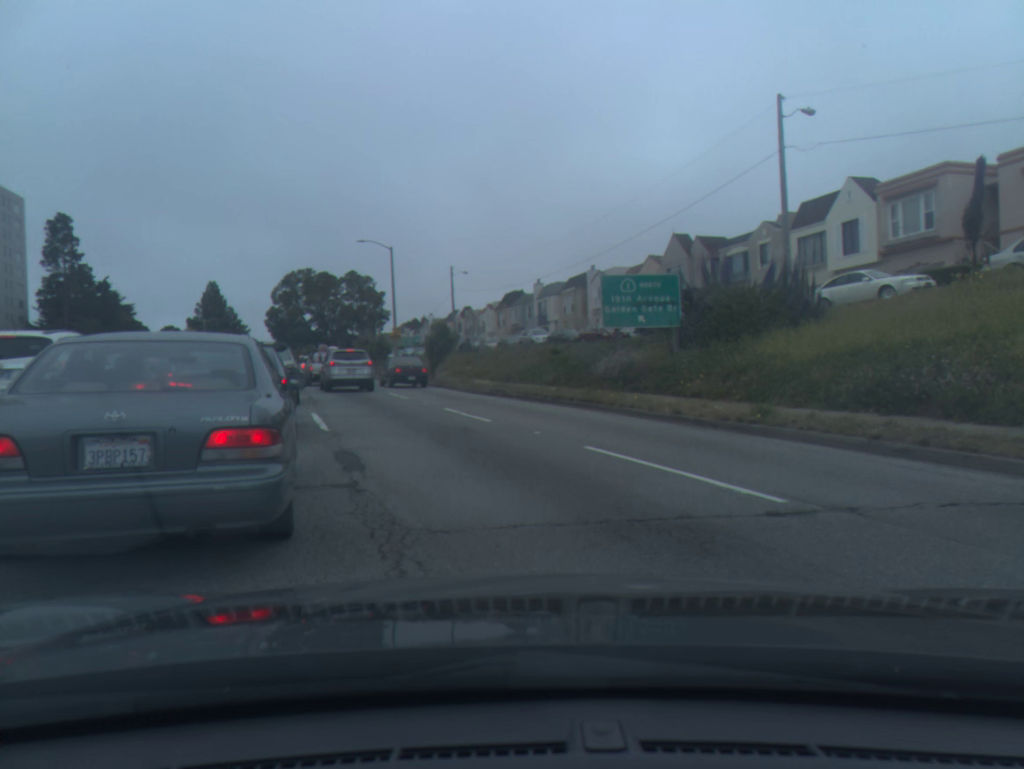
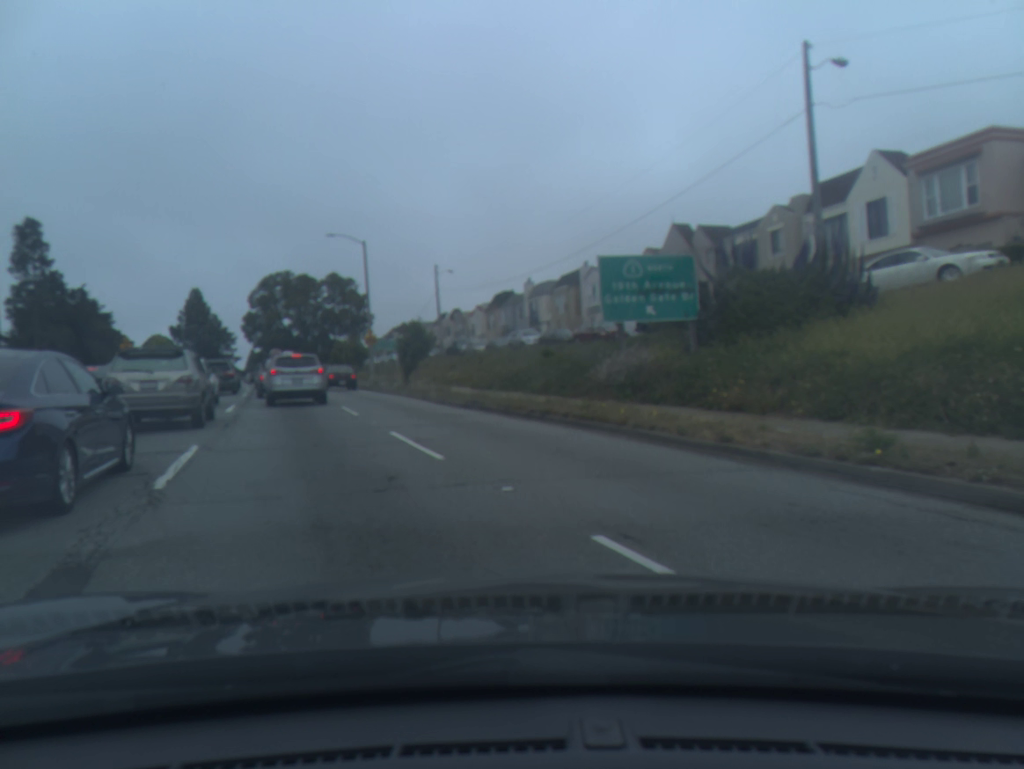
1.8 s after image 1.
(-0.4, +5.2) m; -12°
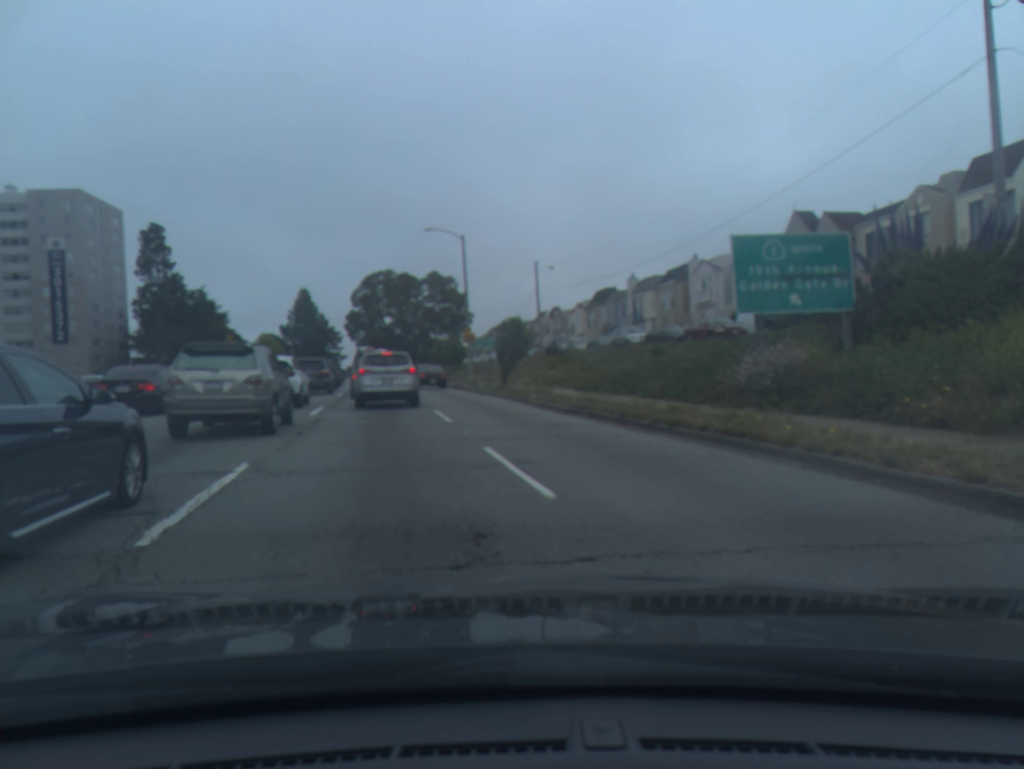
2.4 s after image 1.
(-0.2, +2.9) m; -8°
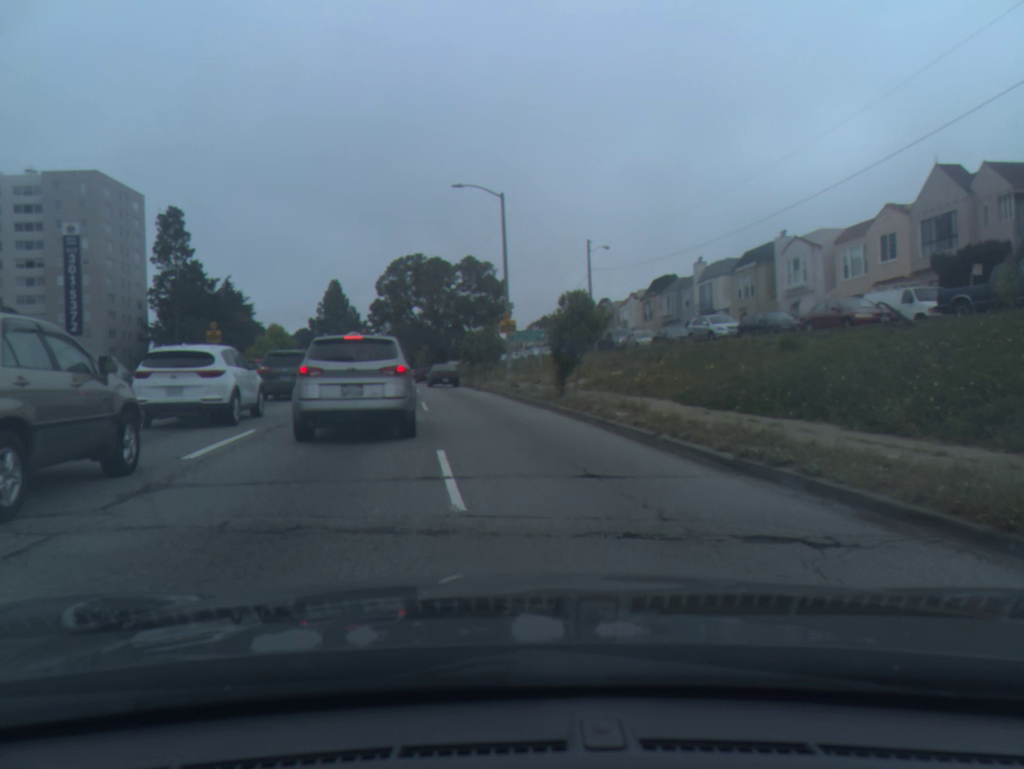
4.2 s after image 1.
(-0.1, +10.7) m; +1°
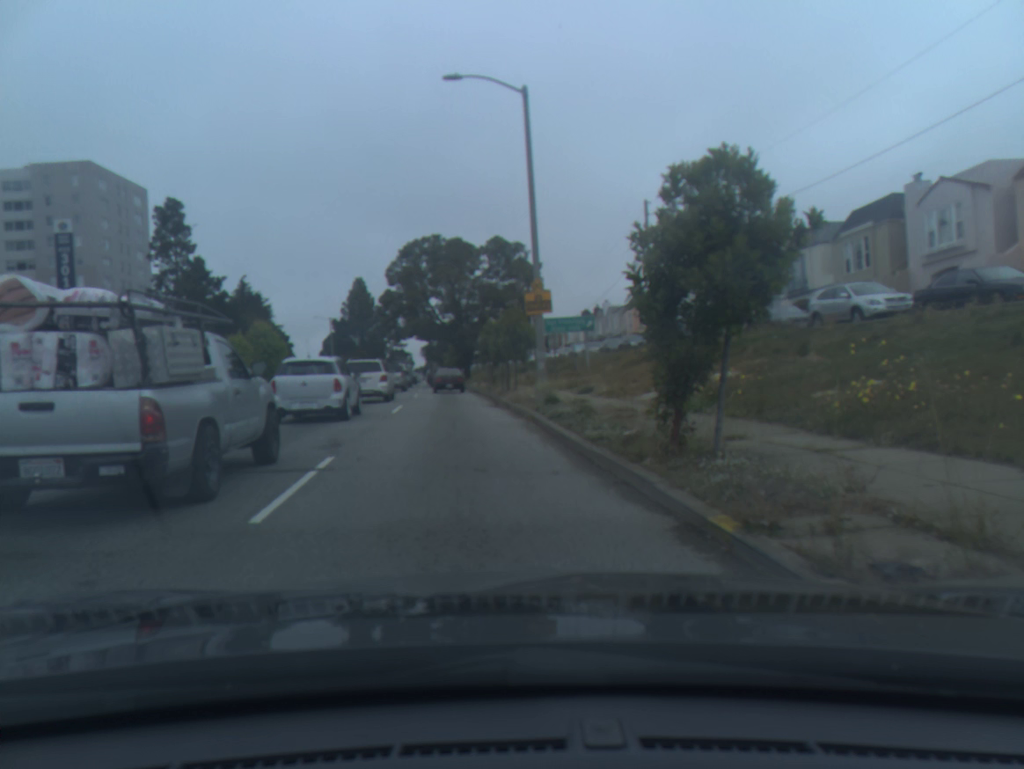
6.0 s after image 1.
(-0.1, +14.0) m; -4°
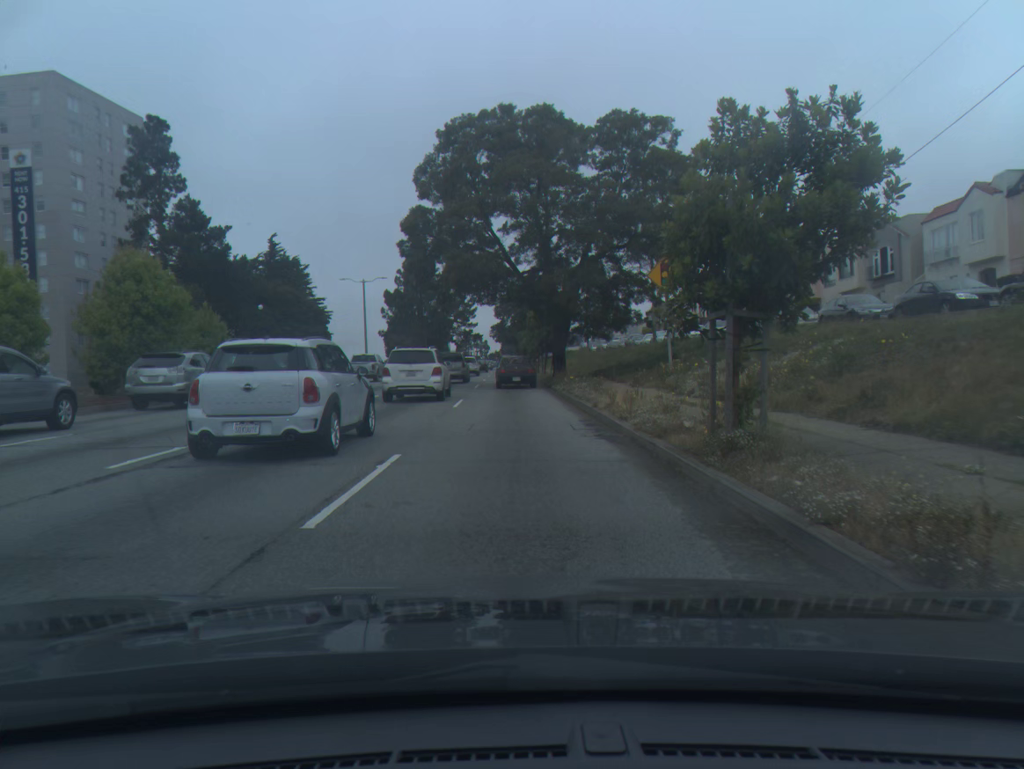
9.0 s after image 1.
(-2.3, +30.9) m; -5°
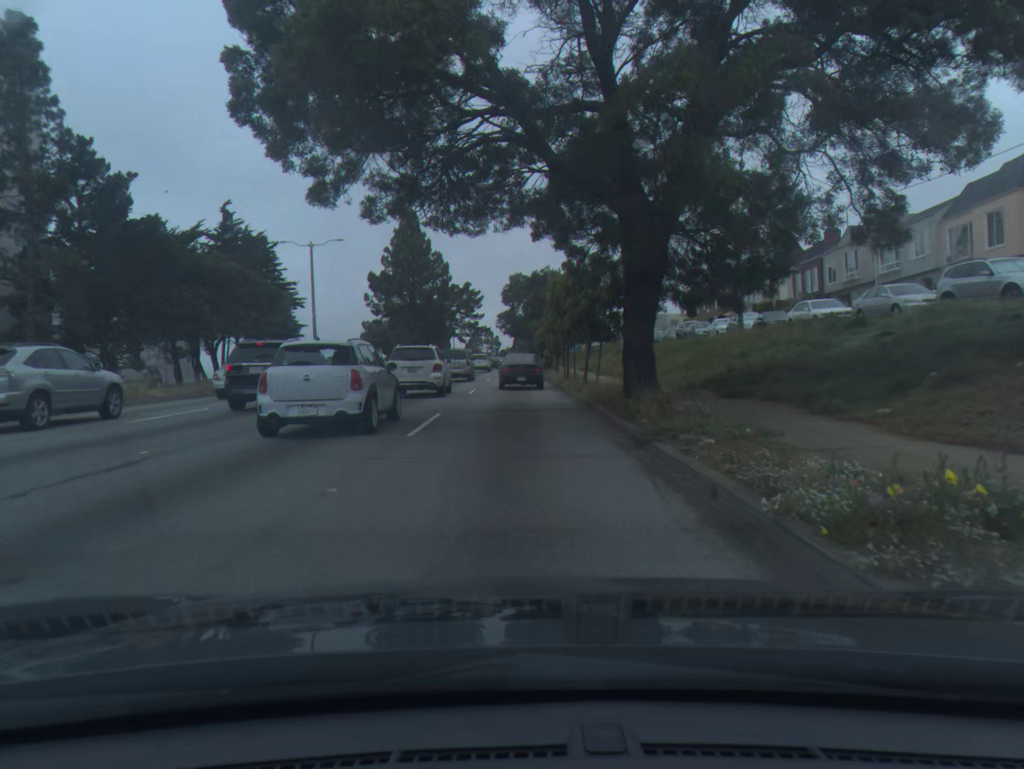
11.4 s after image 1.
(-0.1, +23.5) m; -1°
